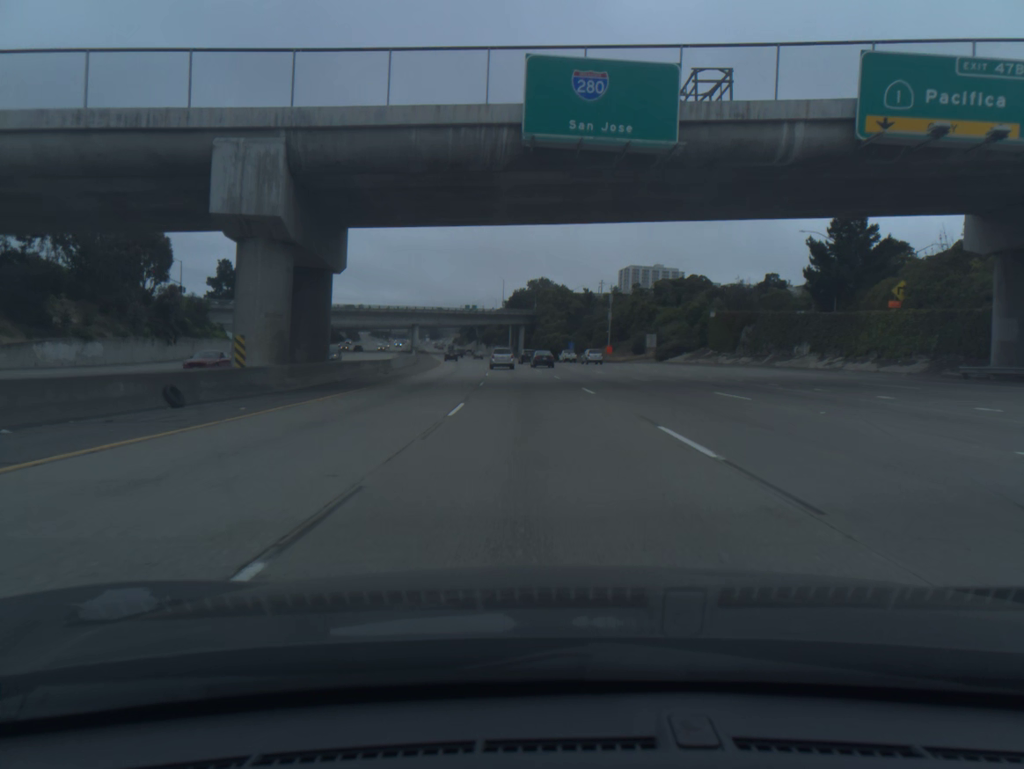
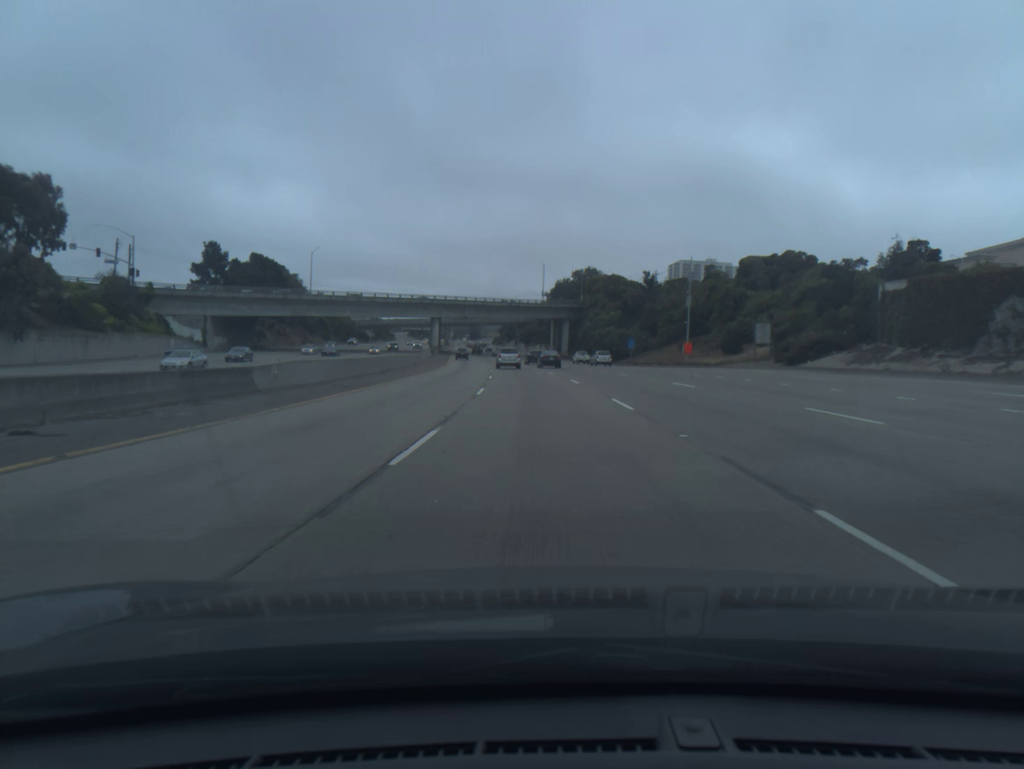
(-0.9, +36.1) m; -3°
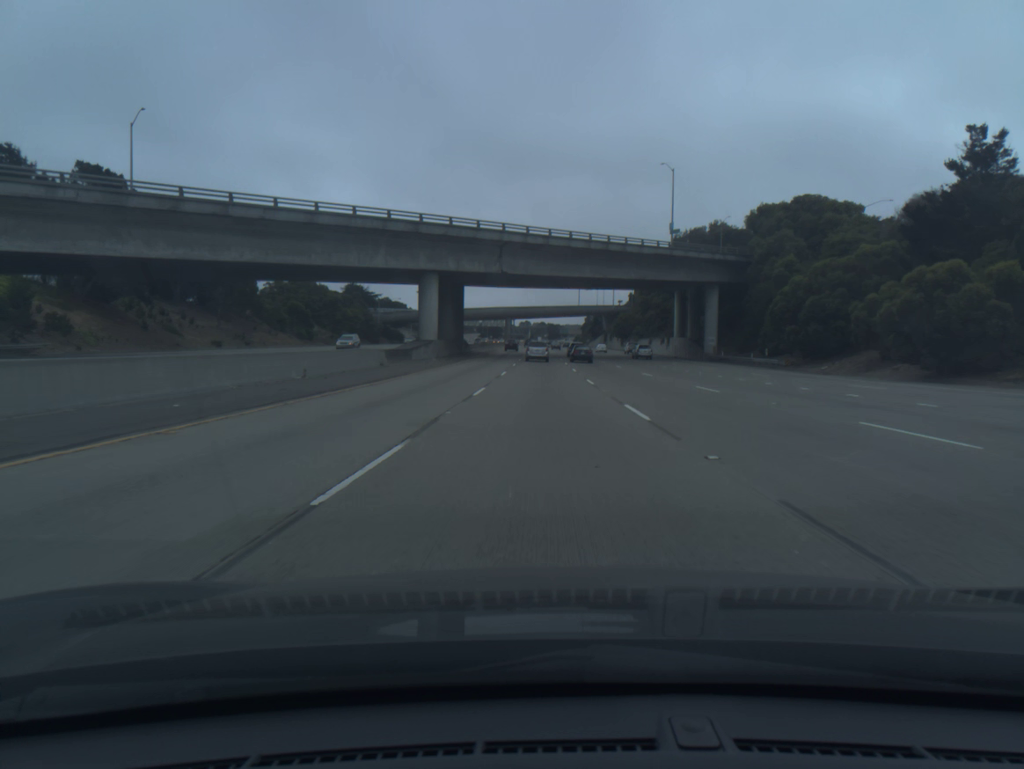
(-5.1, +89.9) m; -6°
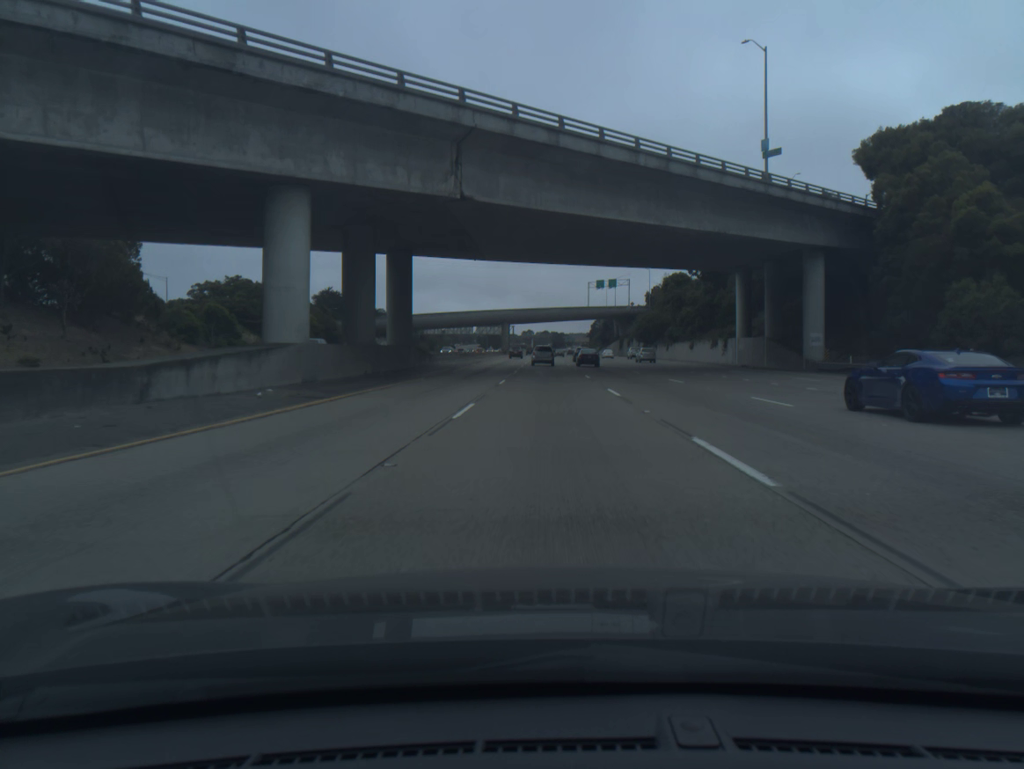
(-0.2, +35.9) m; 0°
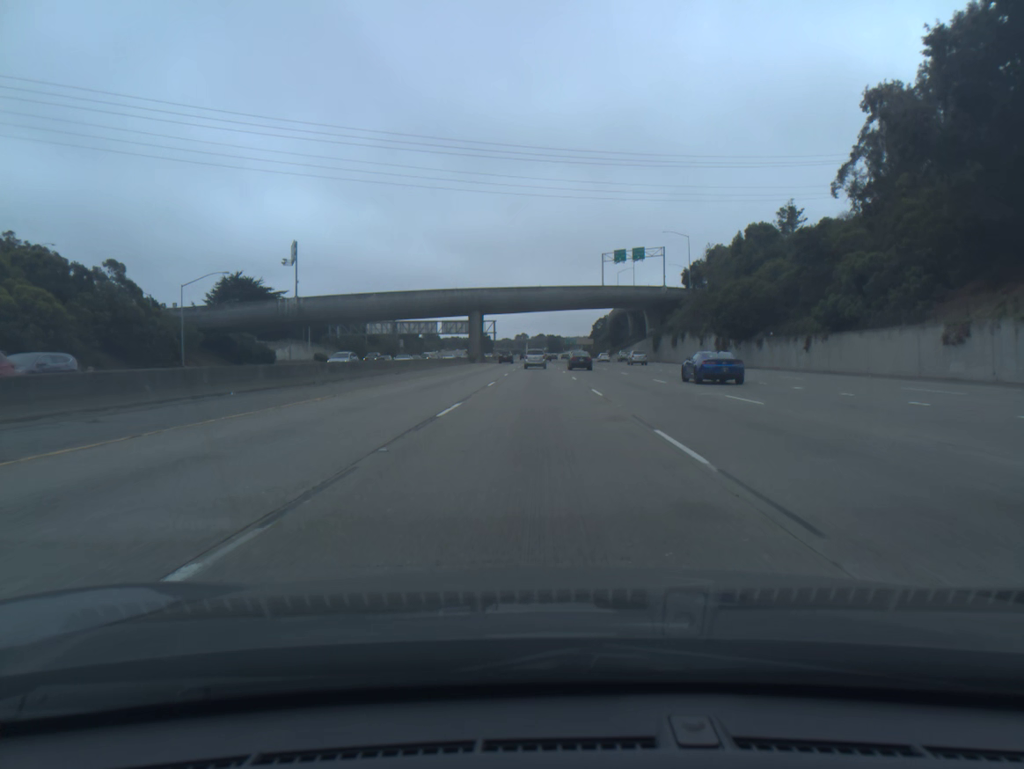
(+0.7, +71.6) m; 0°
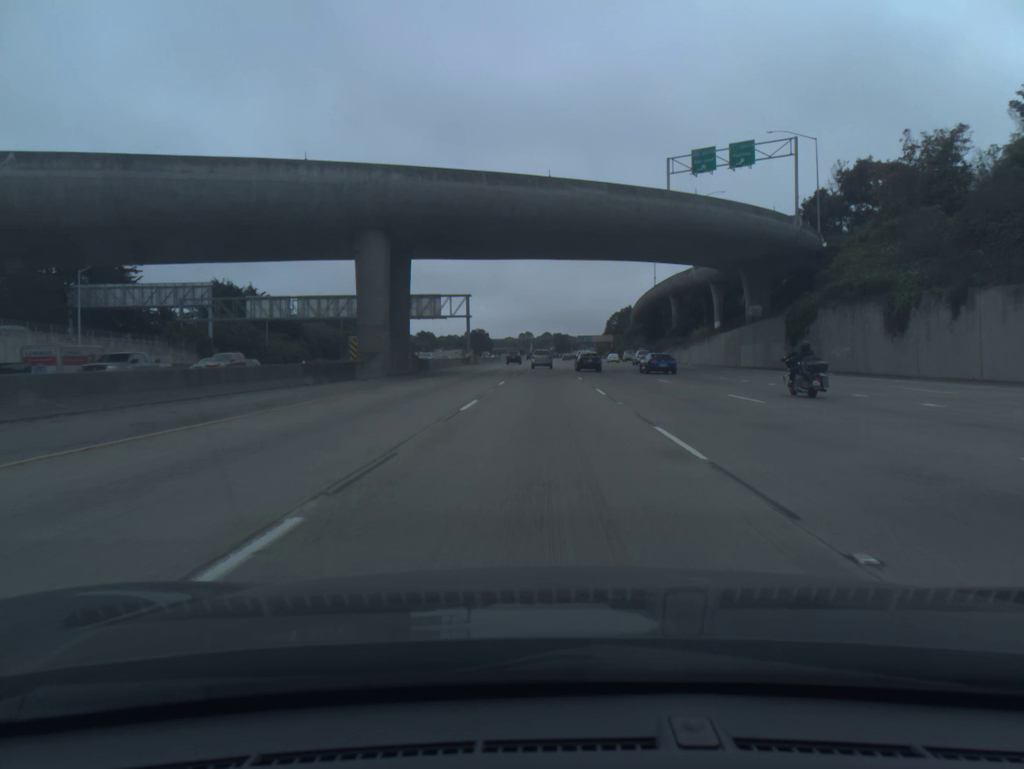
(-0.5, +72.1) m; -1°
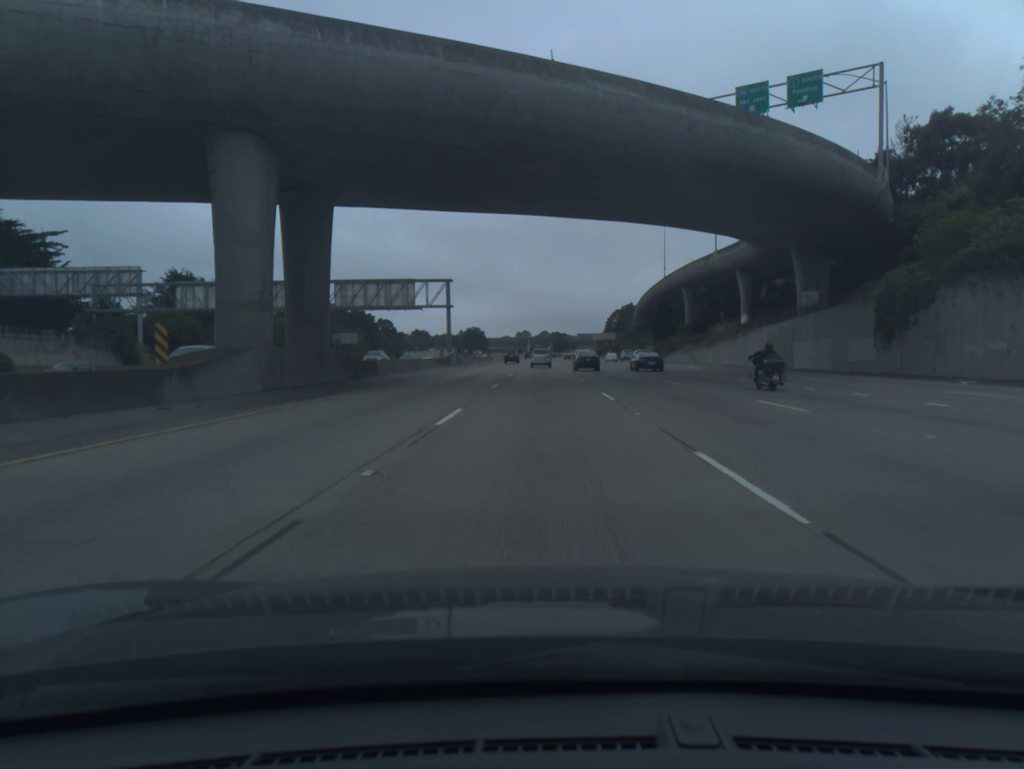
(0.0, +18.2) m; 0°
